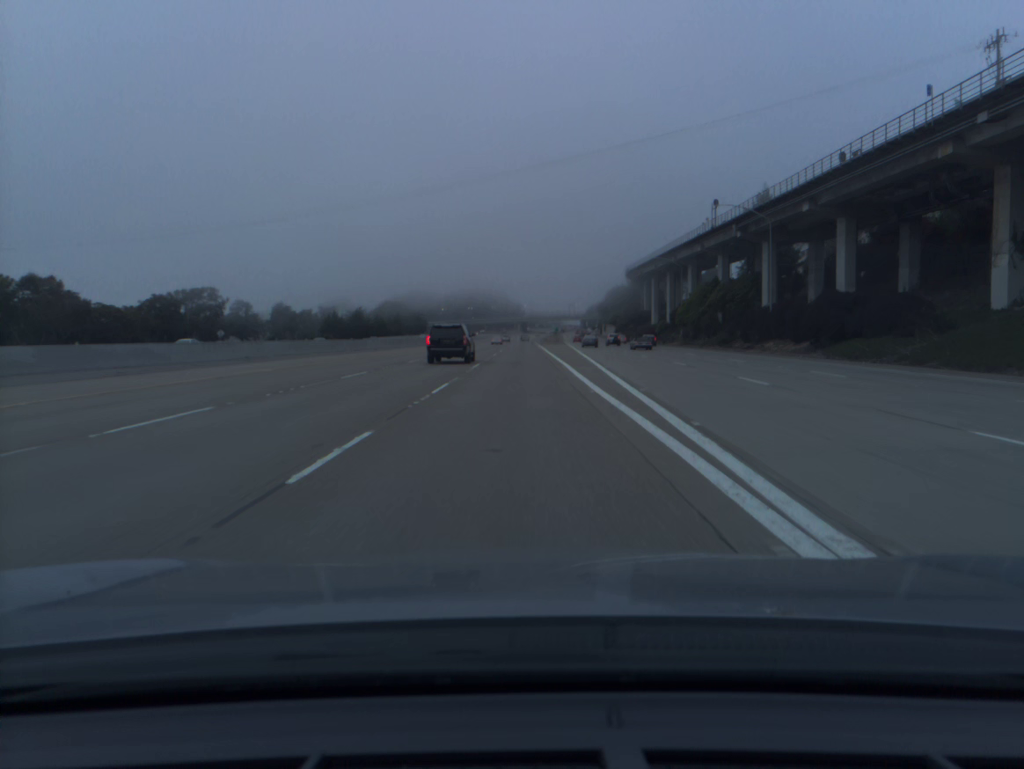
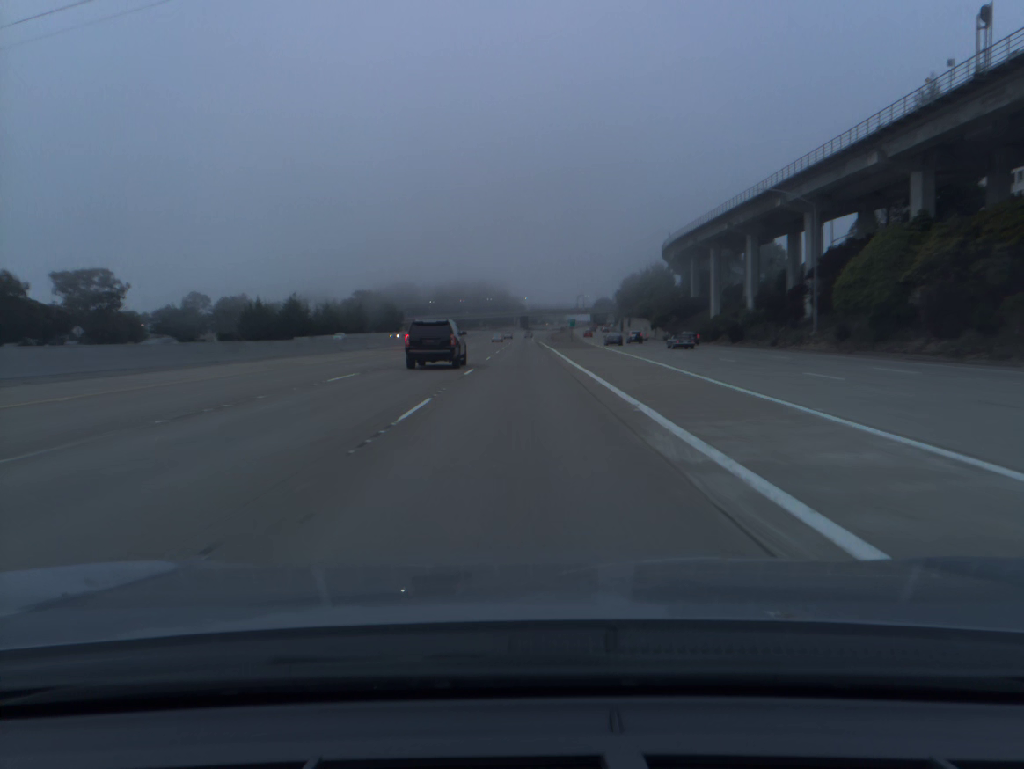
(0.0, +56.4) m; 0°
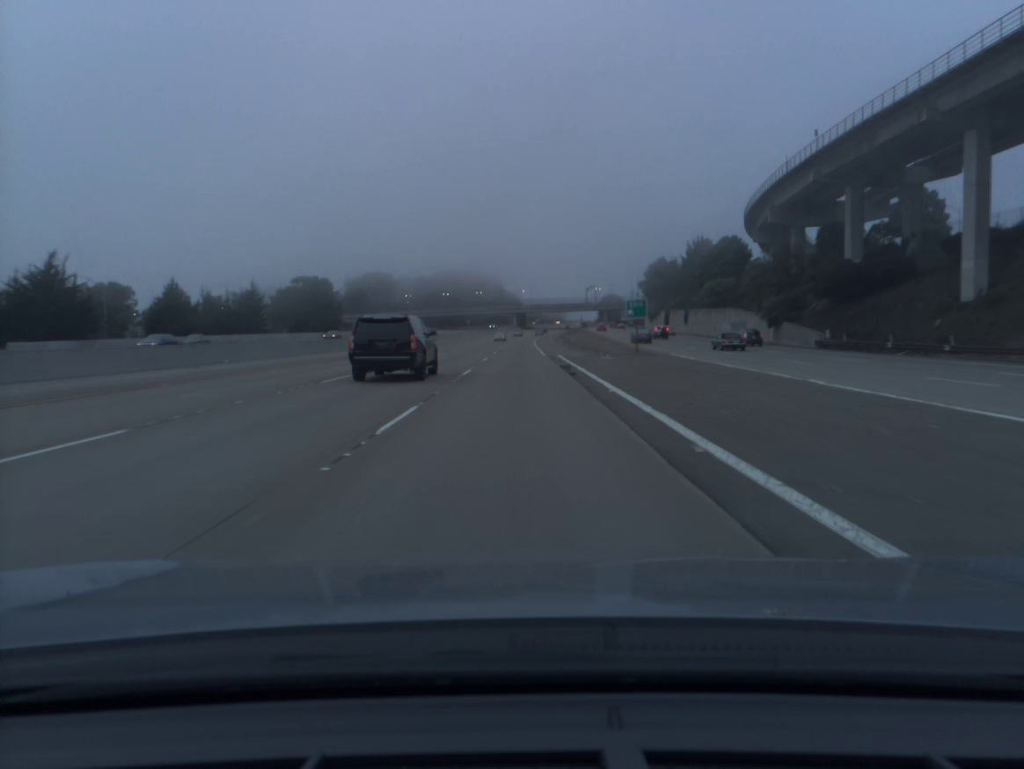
(+0.2, +73.8) m; 0°
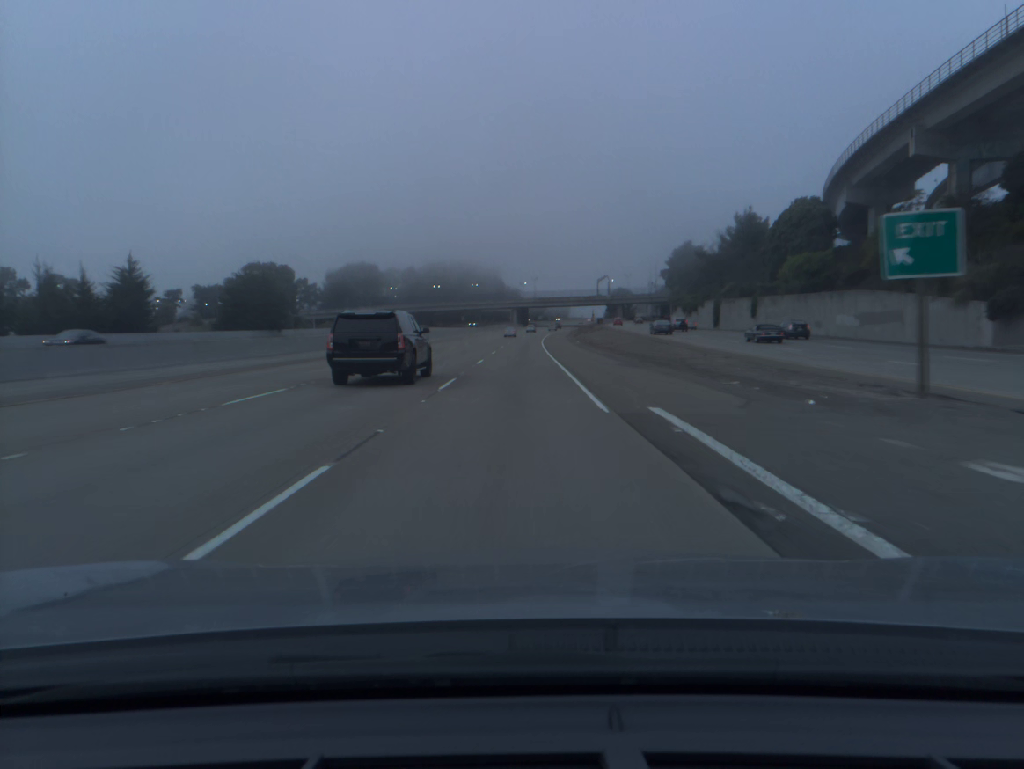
(0.0, +36.1) m; 0°
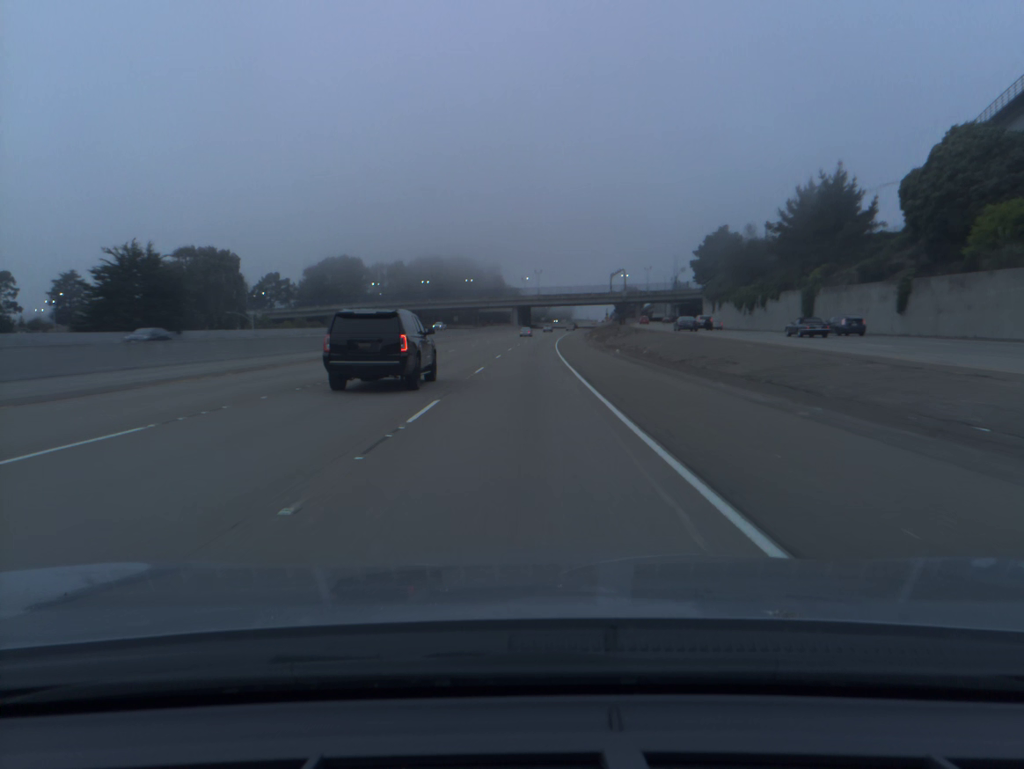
(-0.1, +35.8) m; 0°
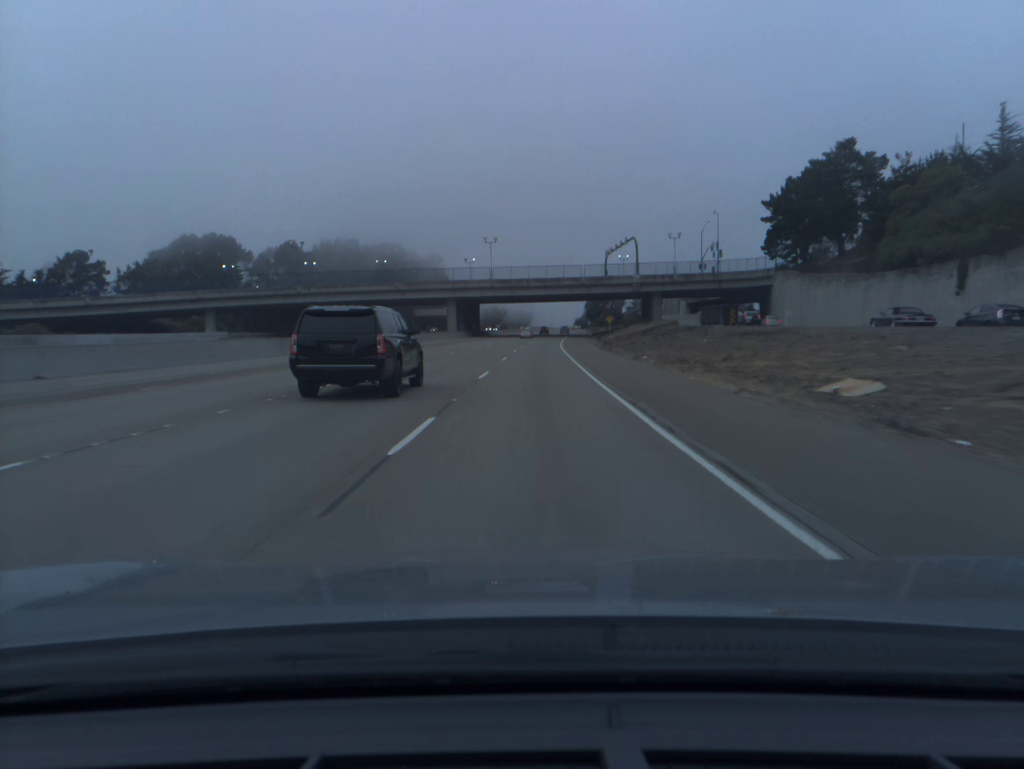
(+2.0, +89.8) m; +3°
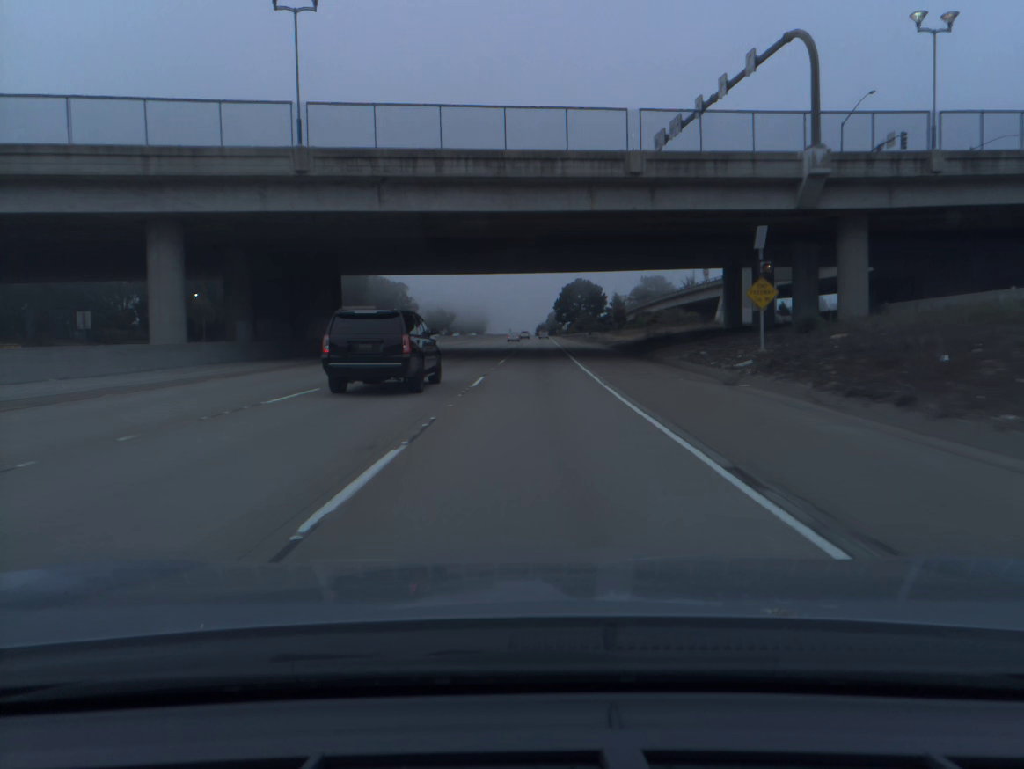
(+2.6, +90.1) m; +3°
